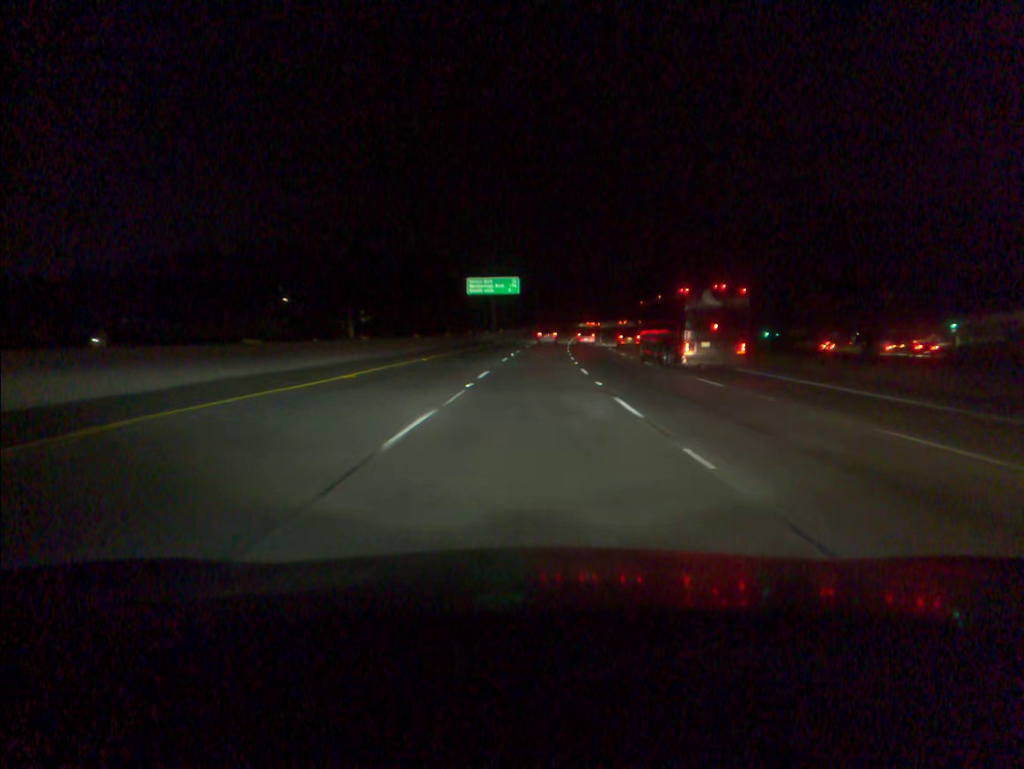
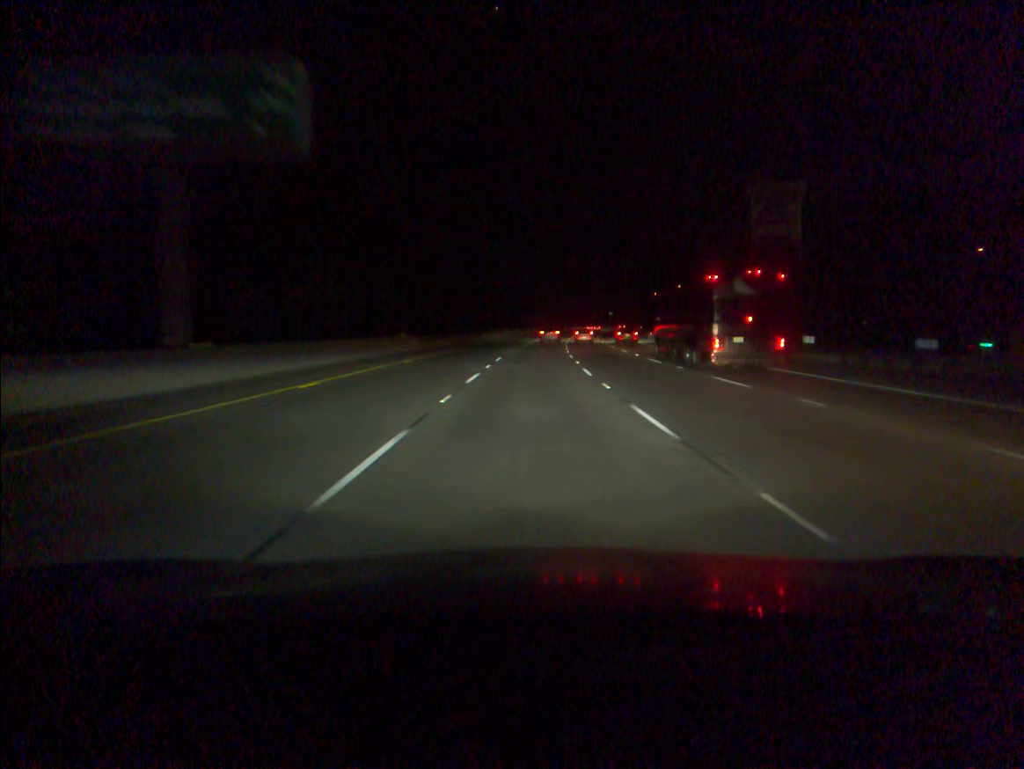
(+3.7, +91.0) m; +5°
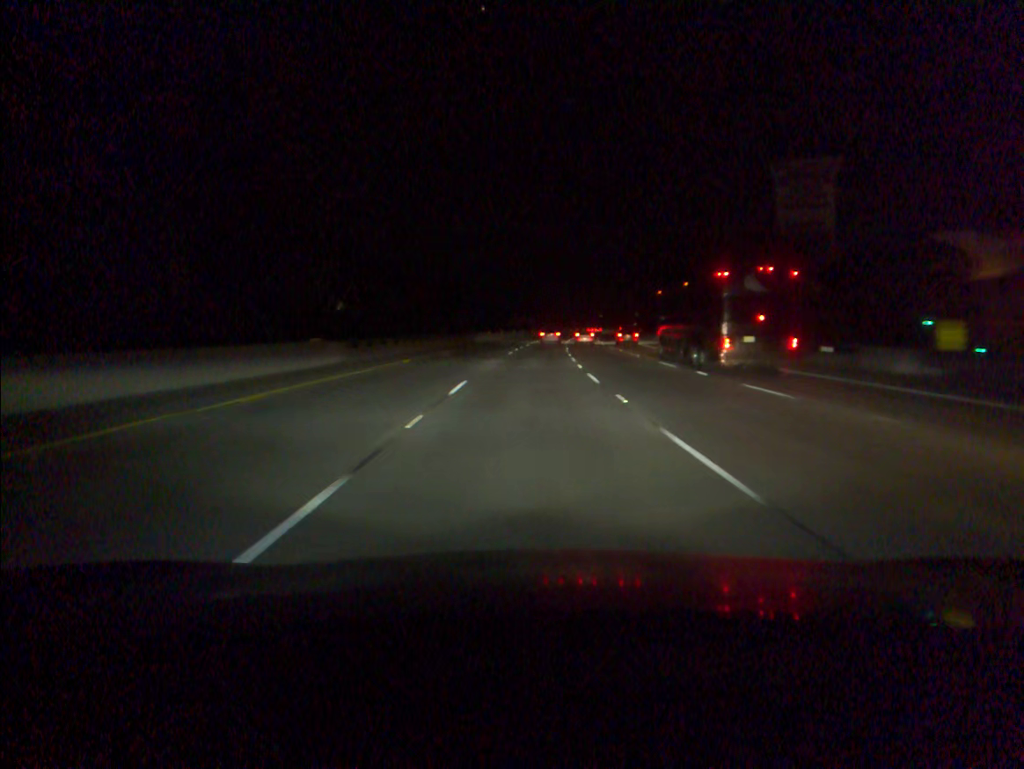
(+0.1, +18.1) m; +1°
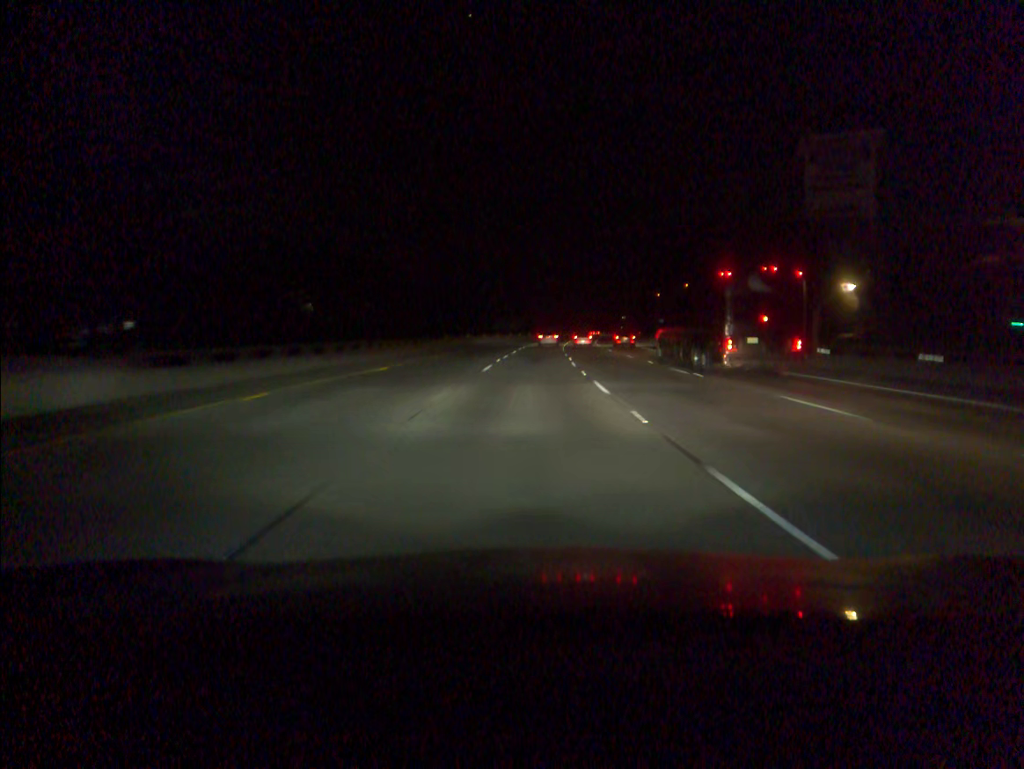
(+0.1, +18.1) m; +1°
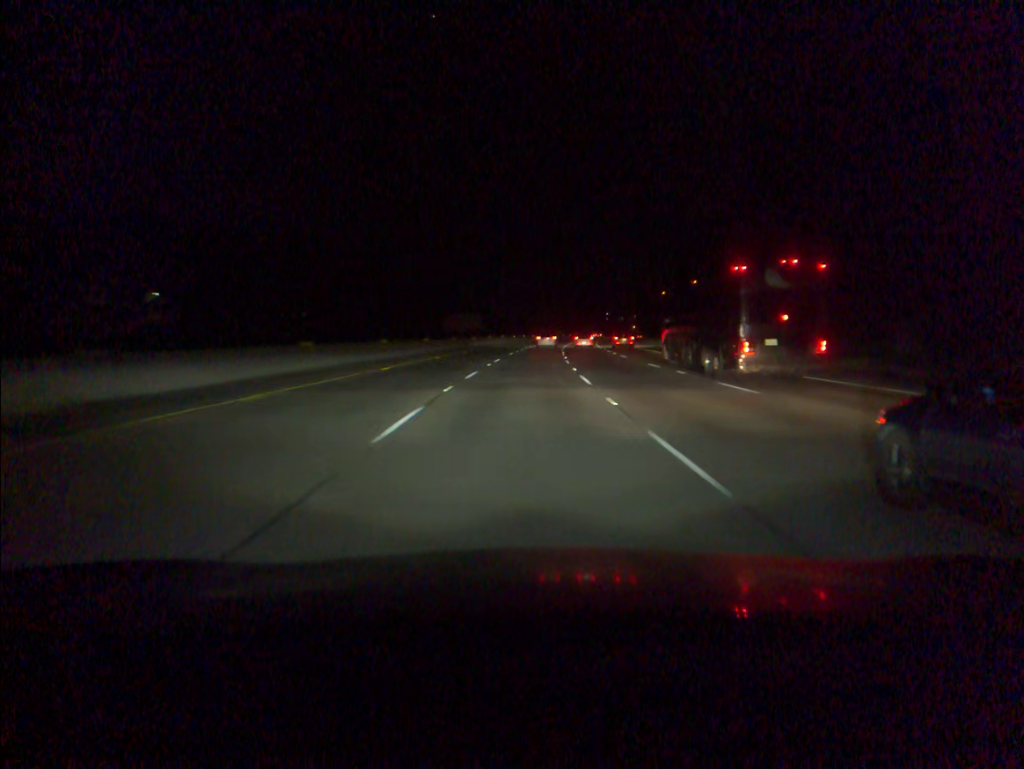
(+1.2, +54.0) m; +2°
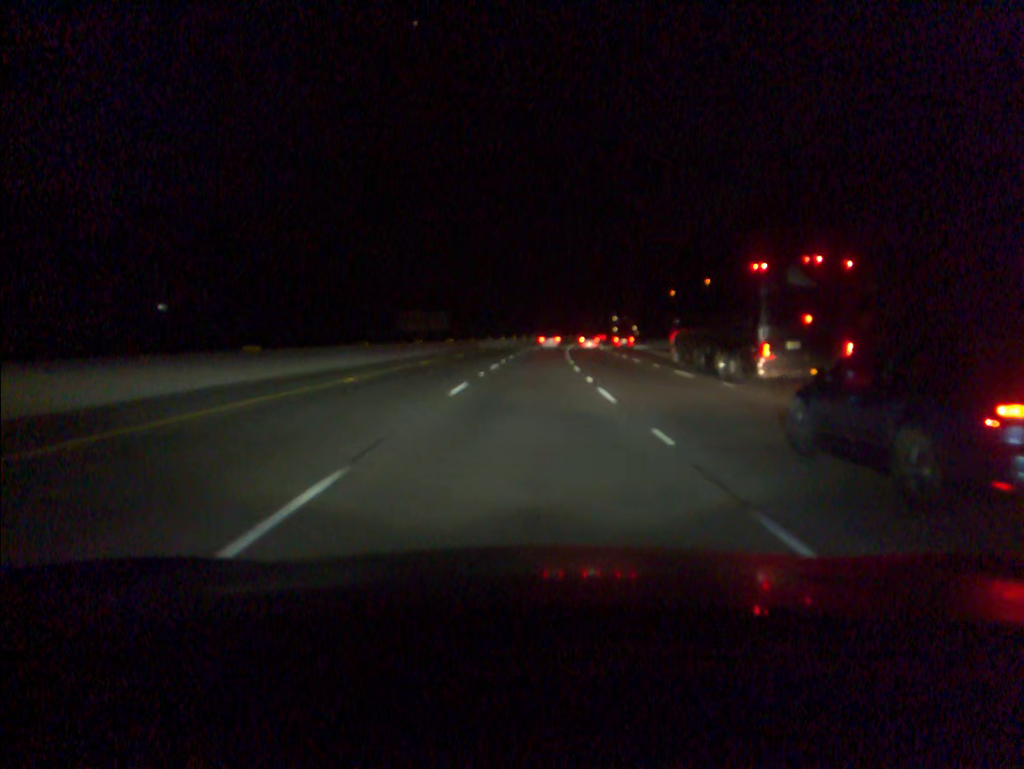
(+0.4, +35.8) m; +1°
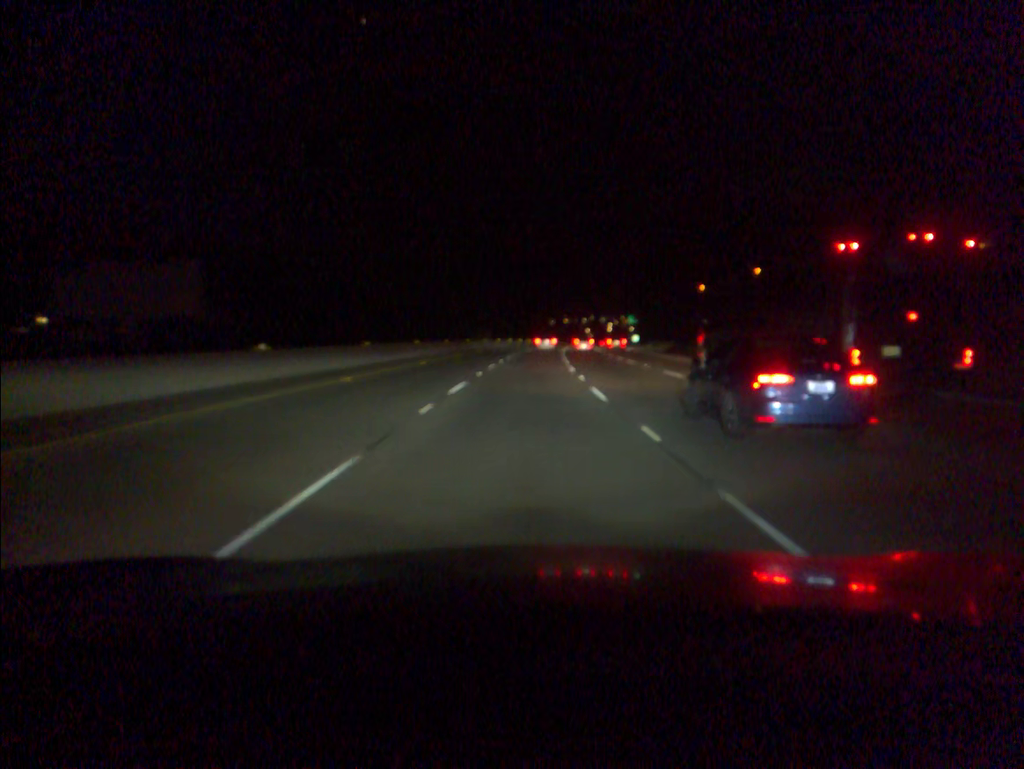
(+2.4, +72.1) m; +4°
